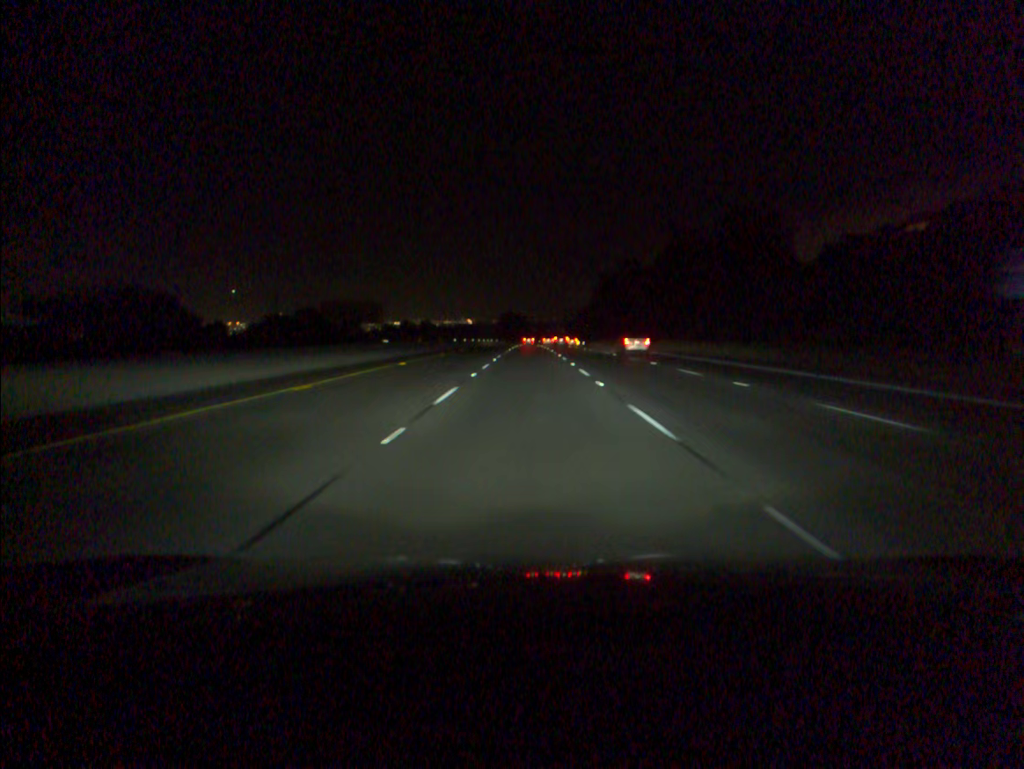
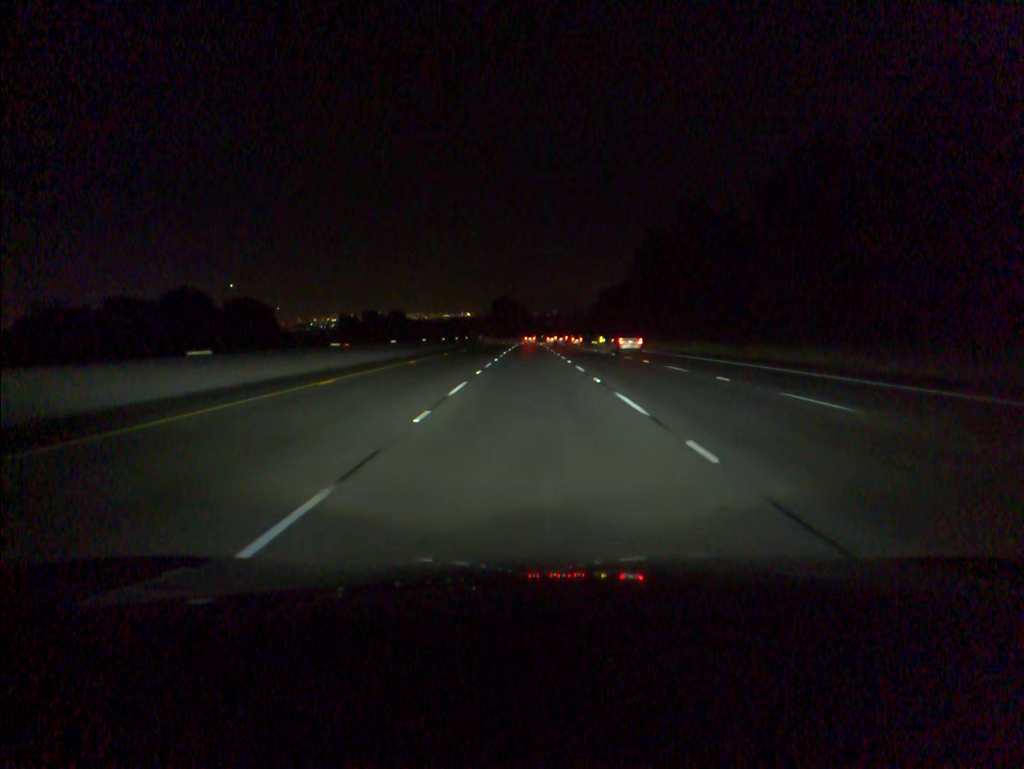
(0.0, +70.9) m; 0°
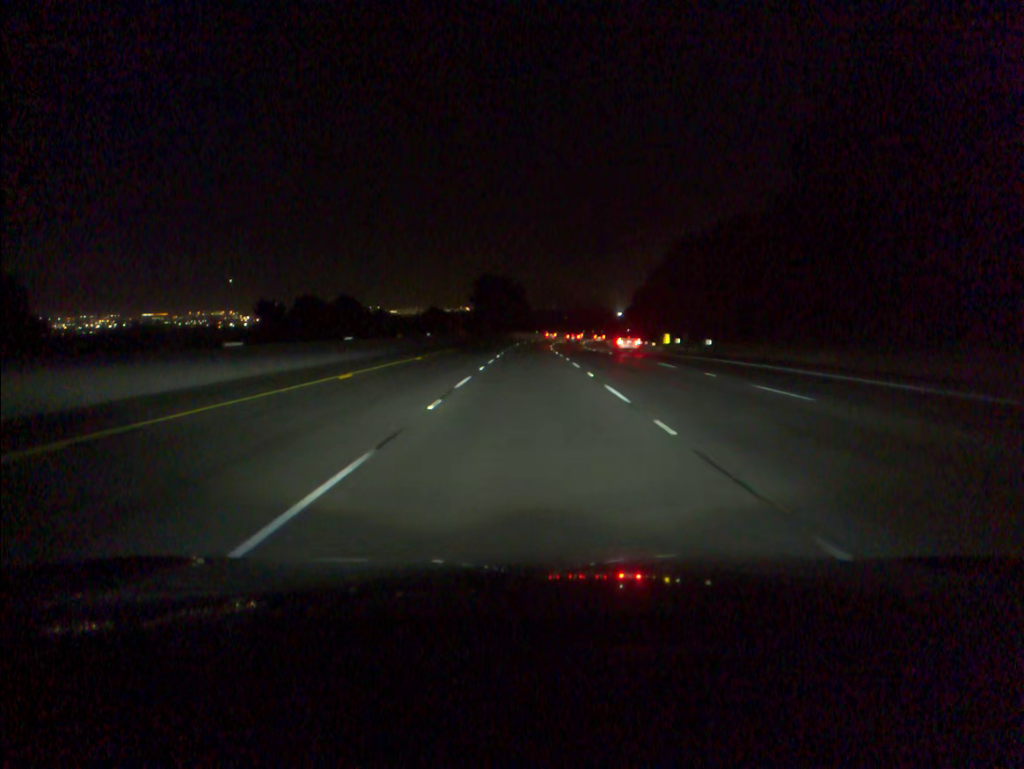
(0.0, +70.9) m; 0°
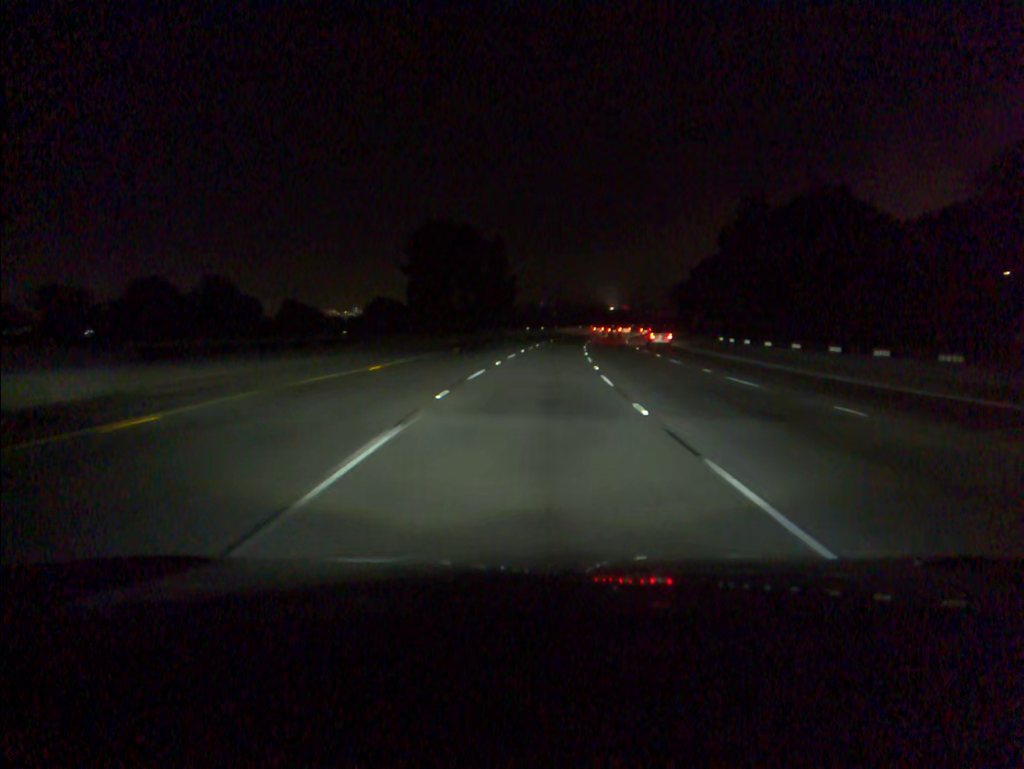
(+0.2, +70.8) m; +1°
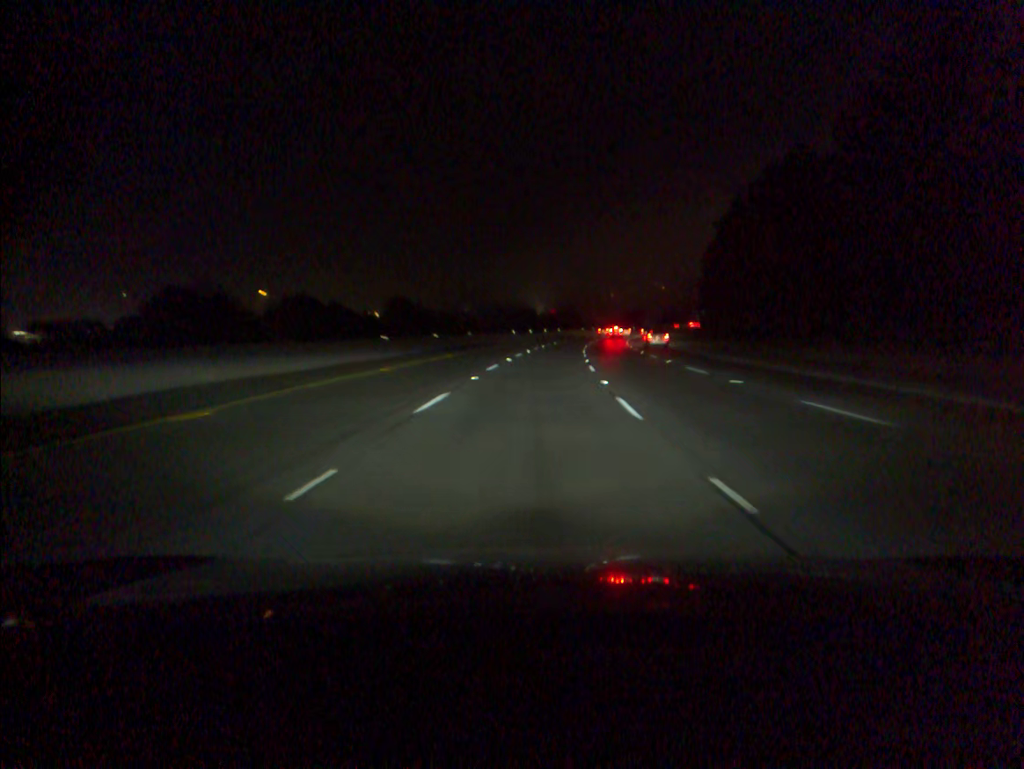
(+3.3, +70.4) m; +5°
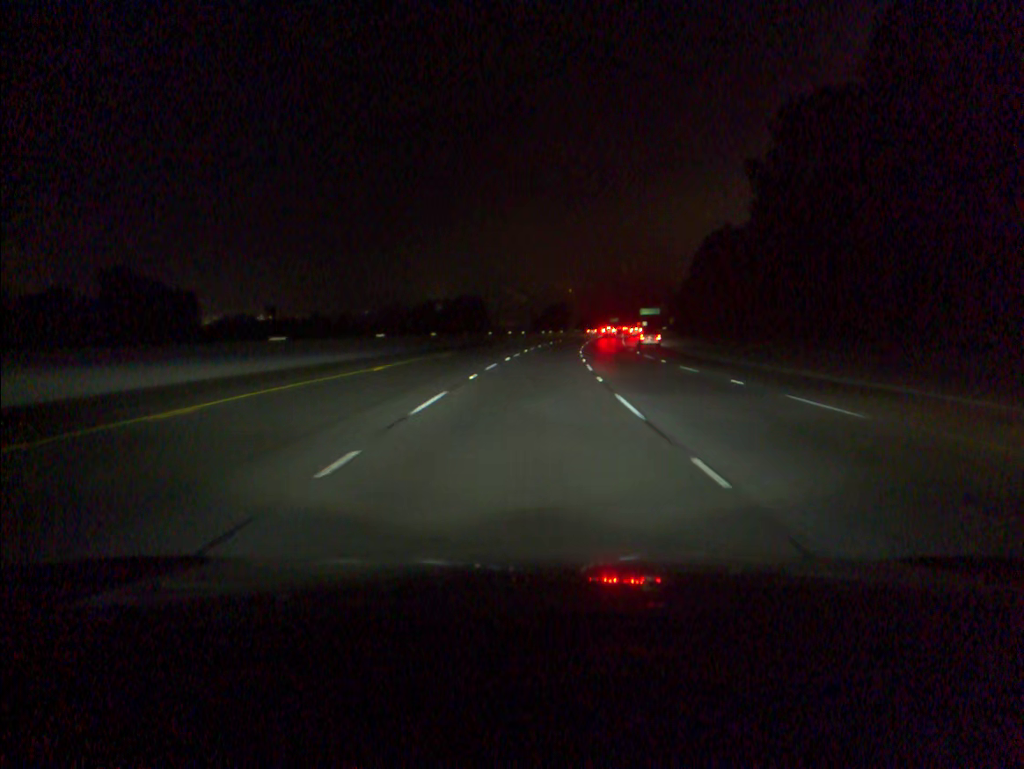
(+5.4, +87.5) m; +7°
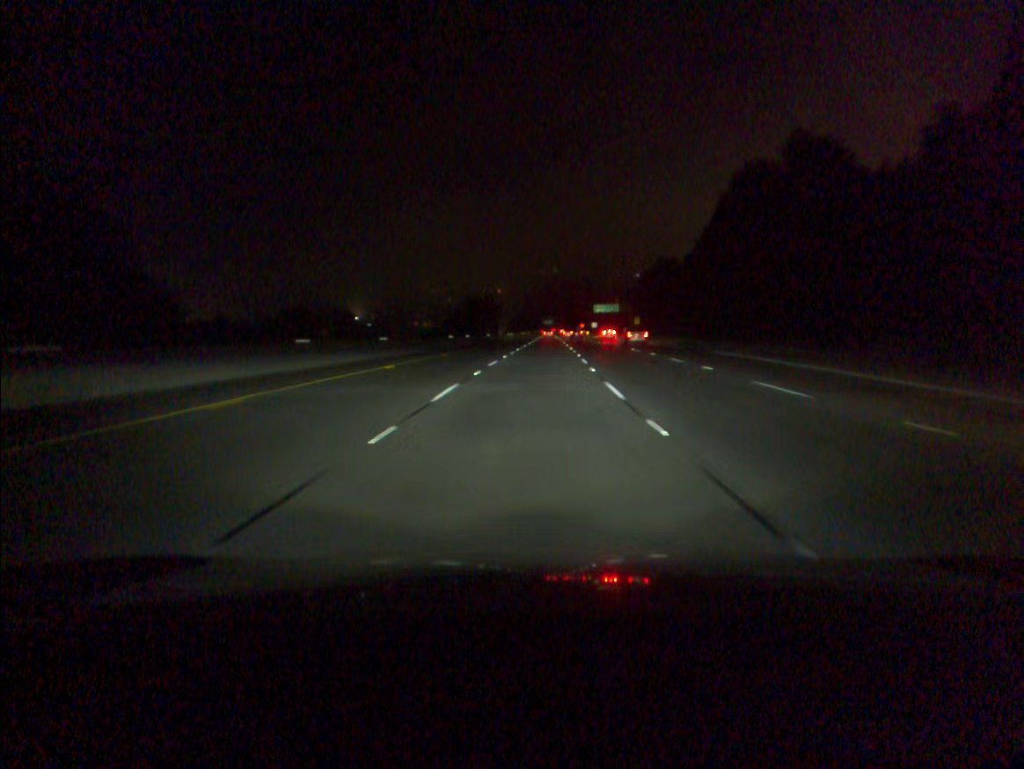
(+3.1, +70.6) m; +5°
